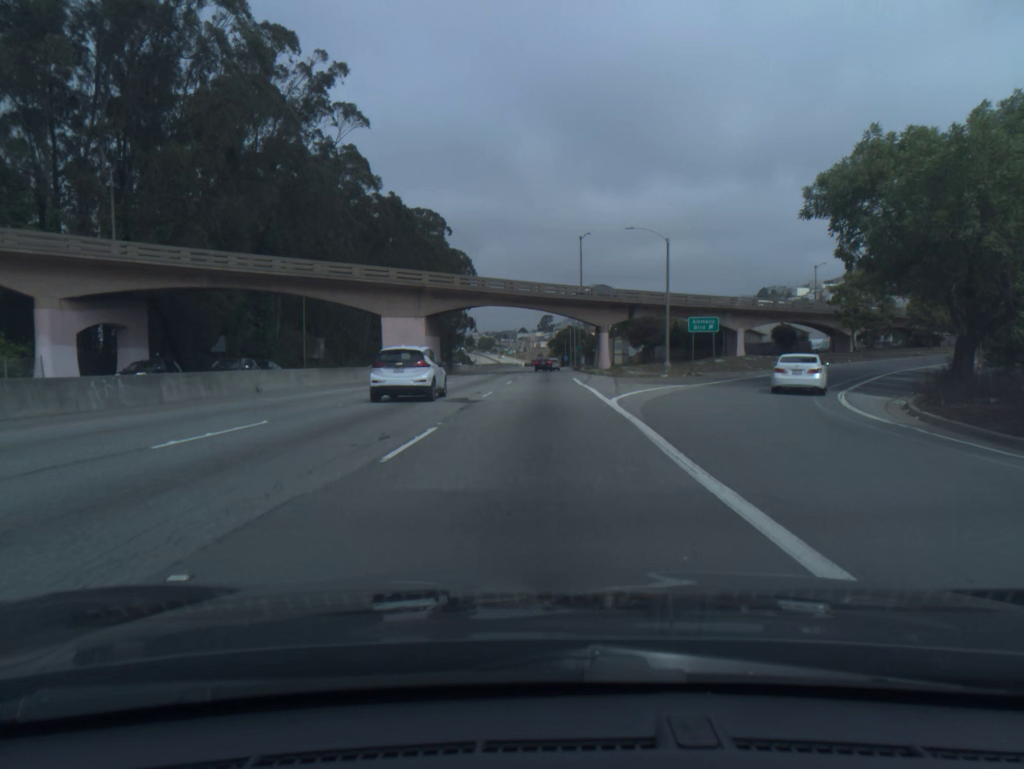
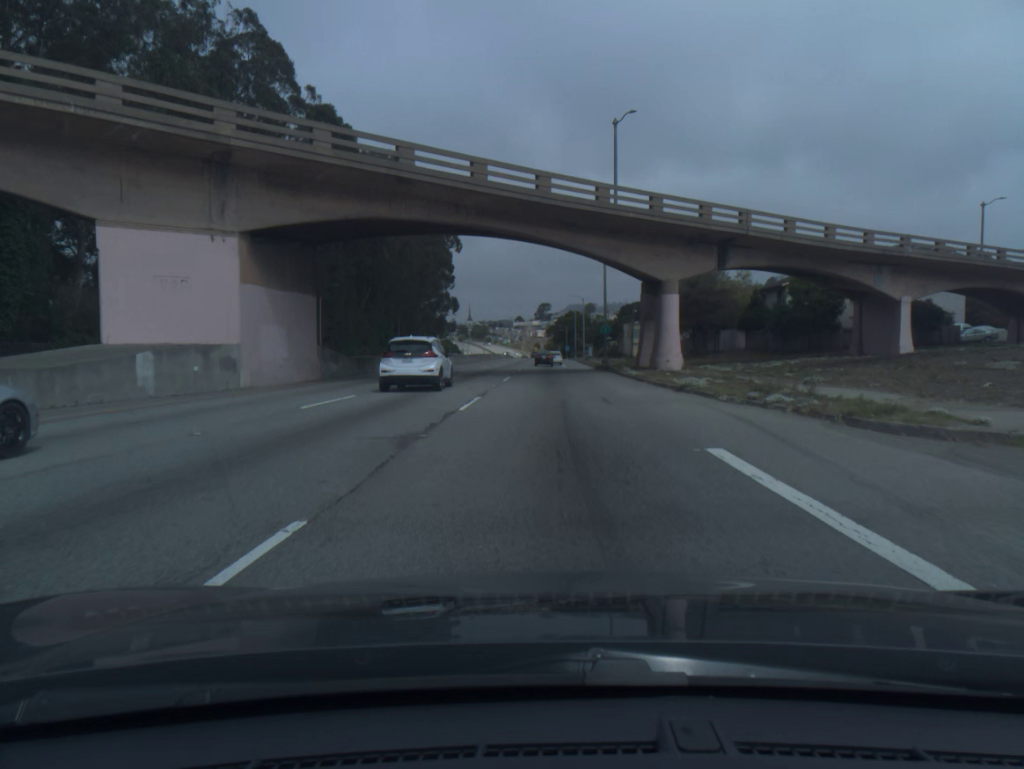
(+0.1, +38.8) m; +1°
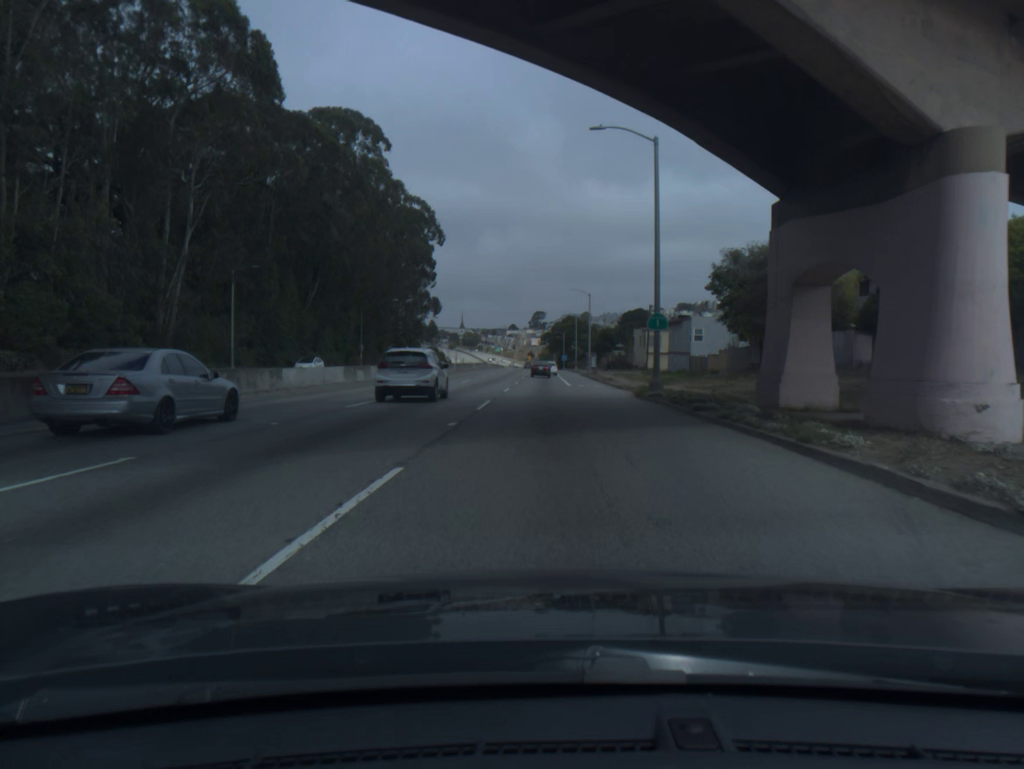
(+0.1, +25.8) m; 0°
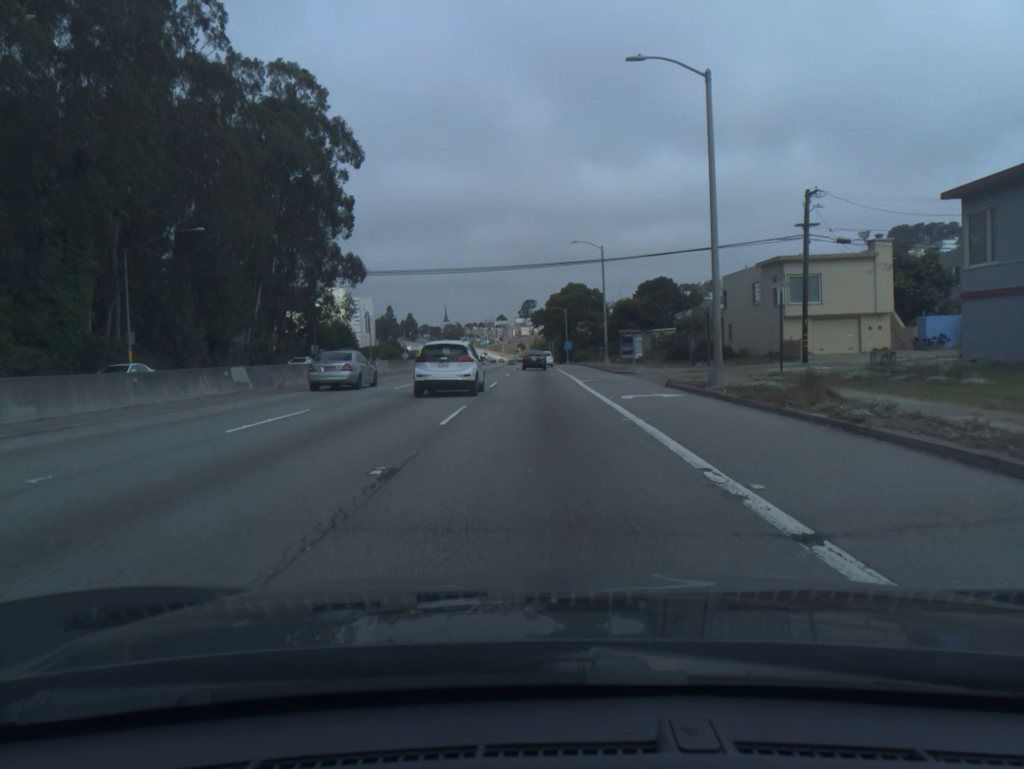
(+0.3, +65.5) m; +1°
